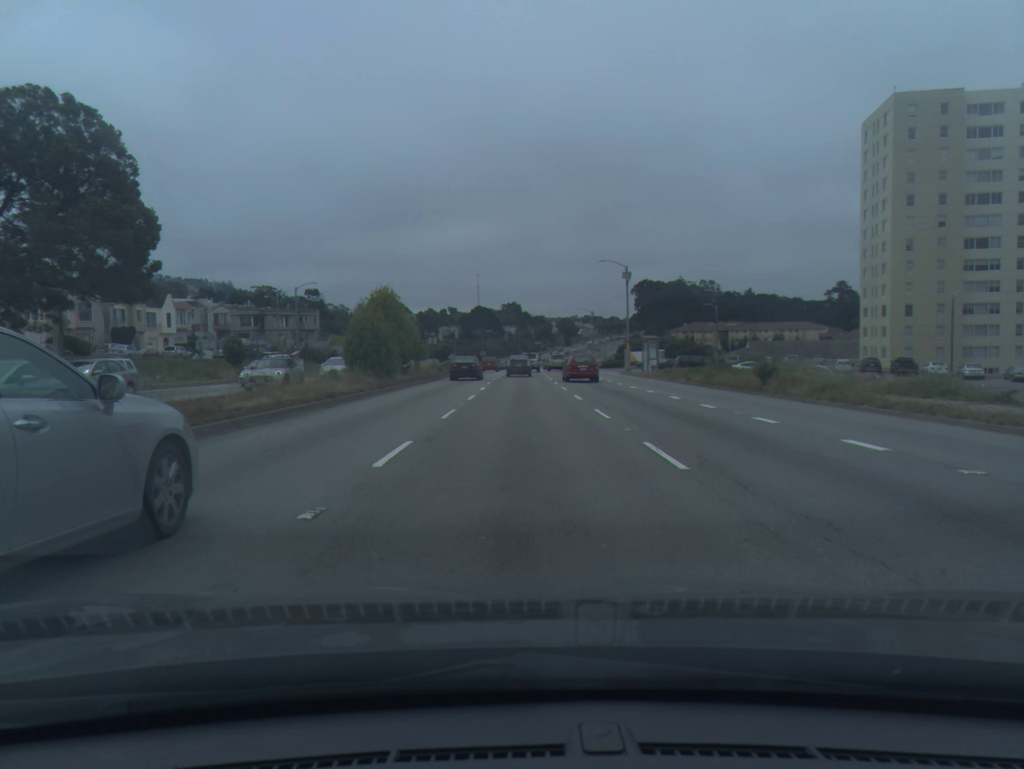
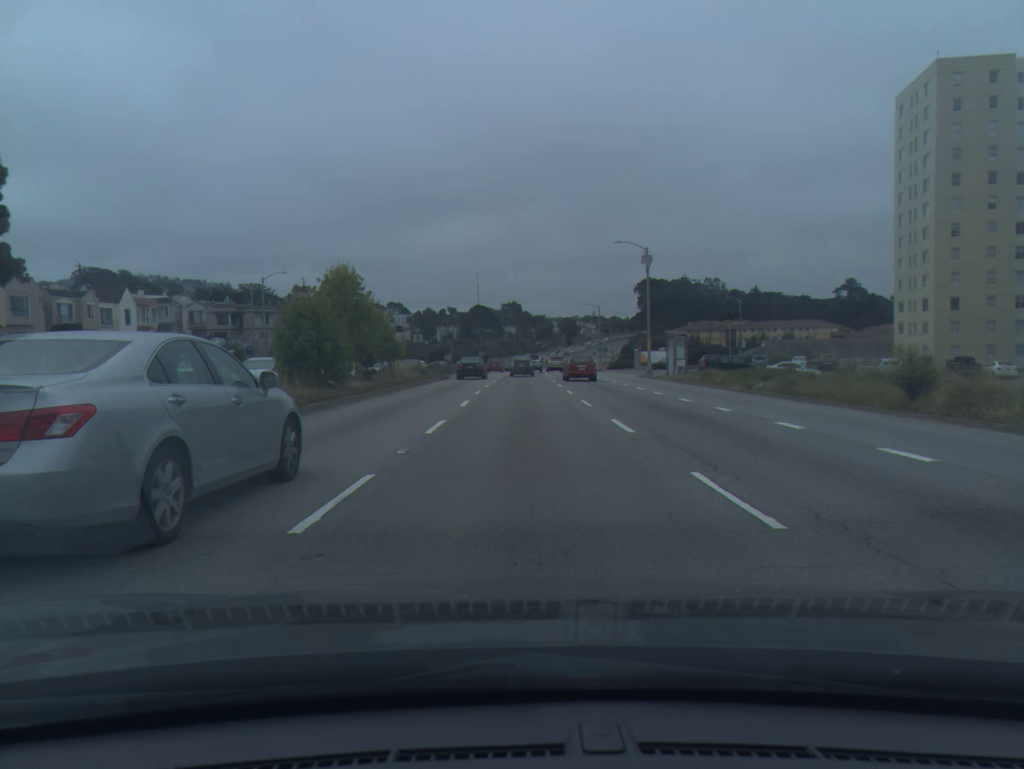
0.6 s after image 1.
(0.0, +10.5) m; 0°
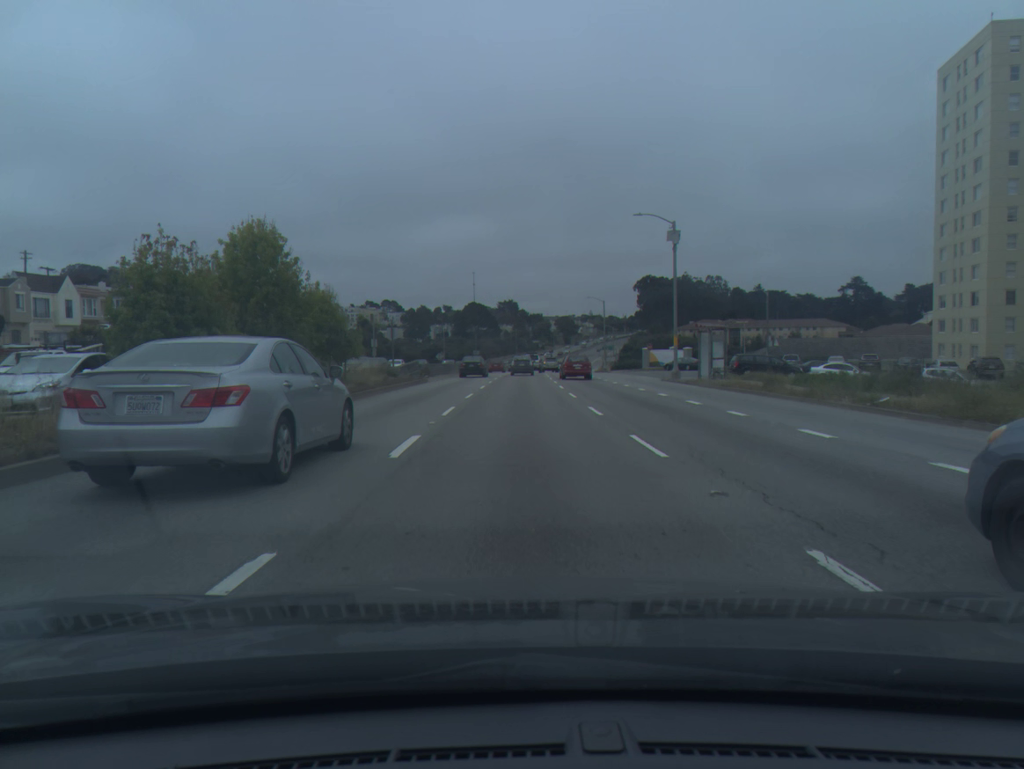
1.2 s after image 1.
(0.0, +10.7) m; 0°
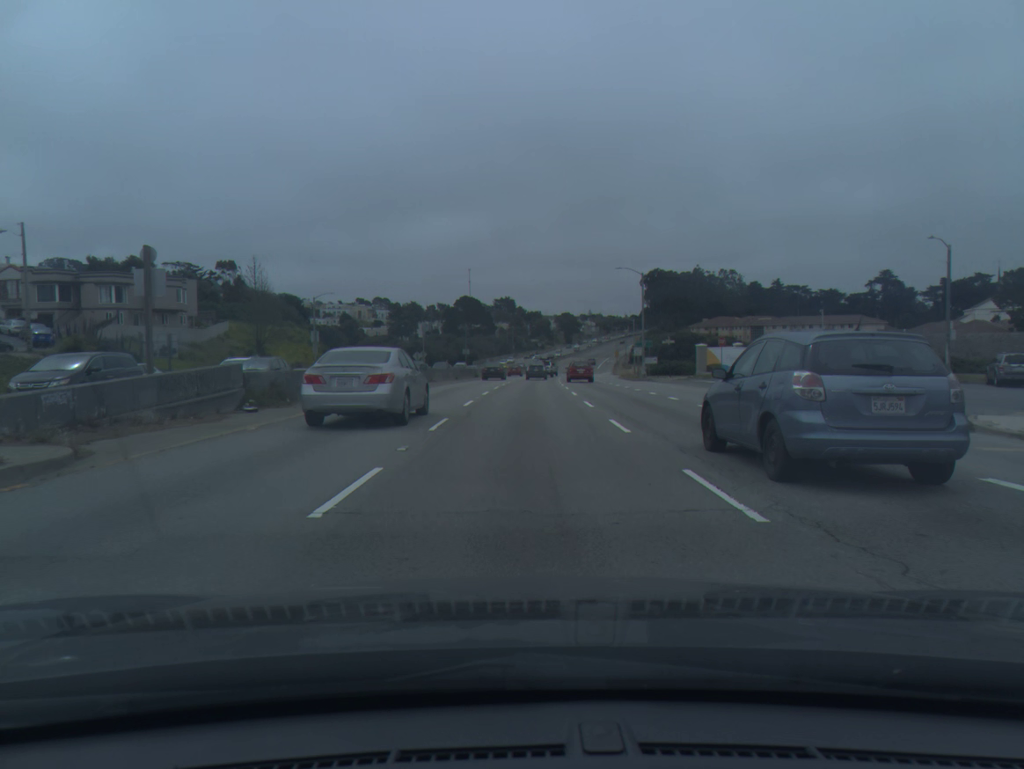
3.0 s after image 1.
(0.0, +33.3) m; 0°
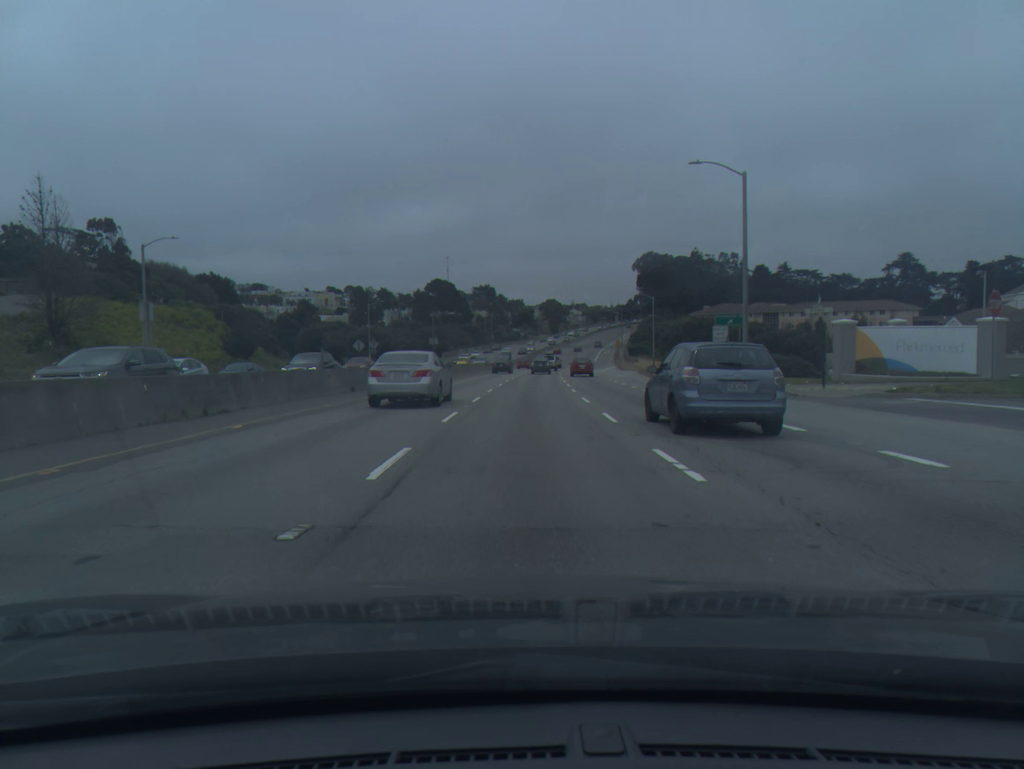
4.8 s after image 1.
(+0.4, +34.9) m; +1°
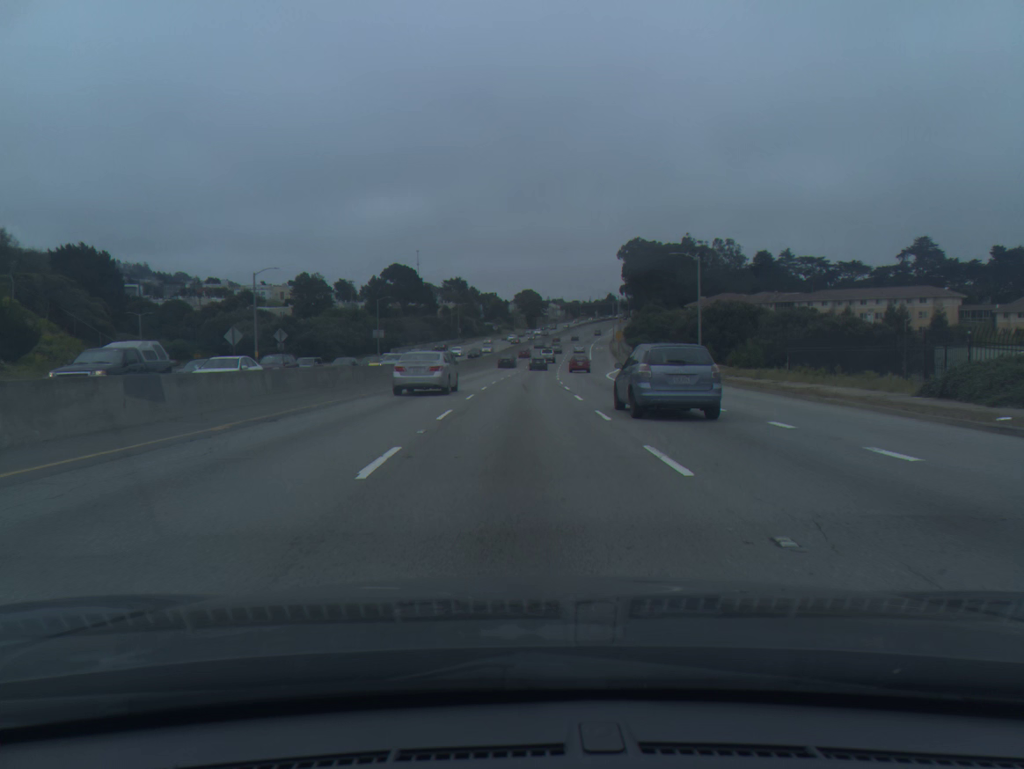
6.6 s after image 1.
(+0.6, +36.8) m; +2°
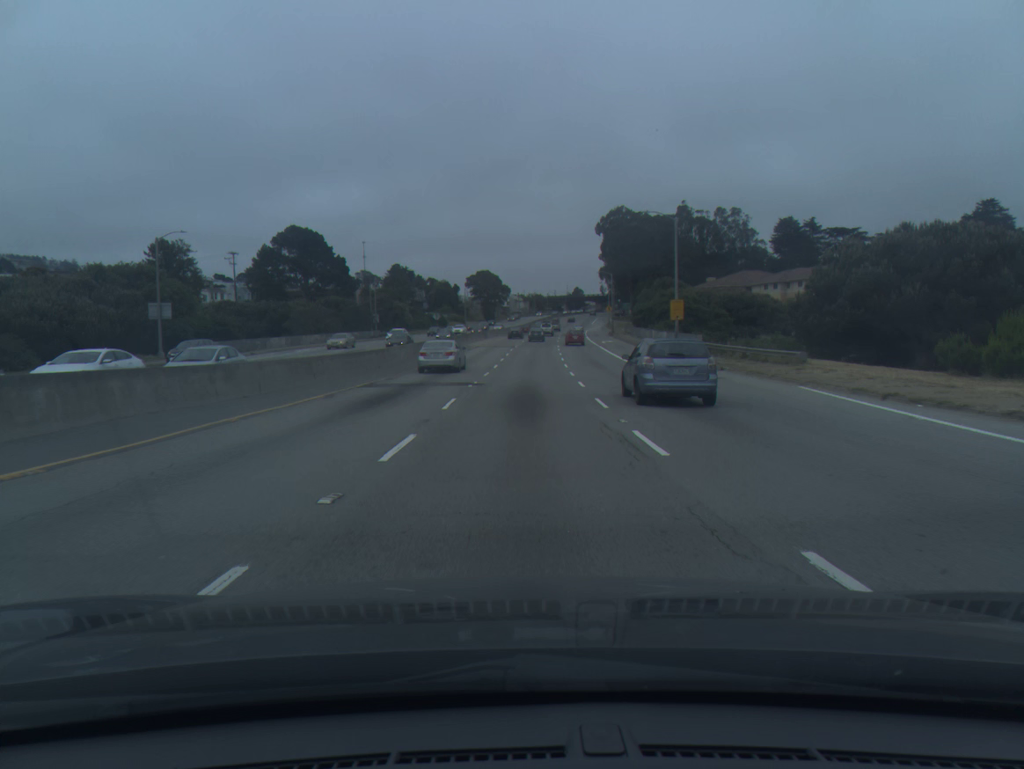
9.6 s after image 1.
(+1.4, +65.3) m; +3°
